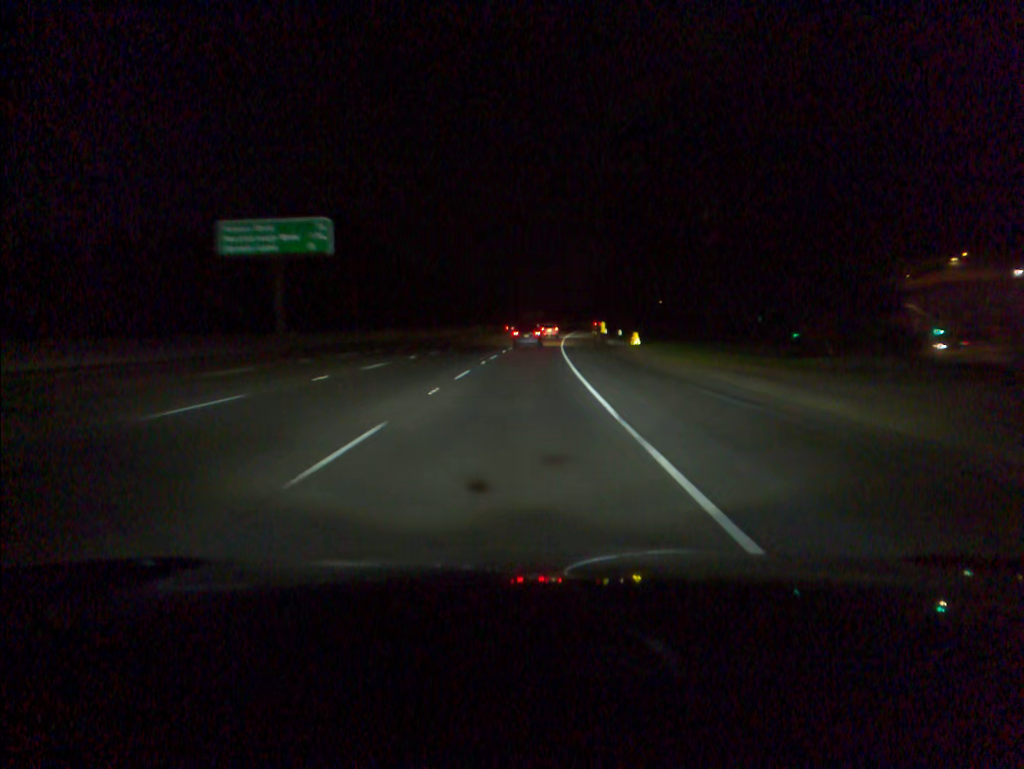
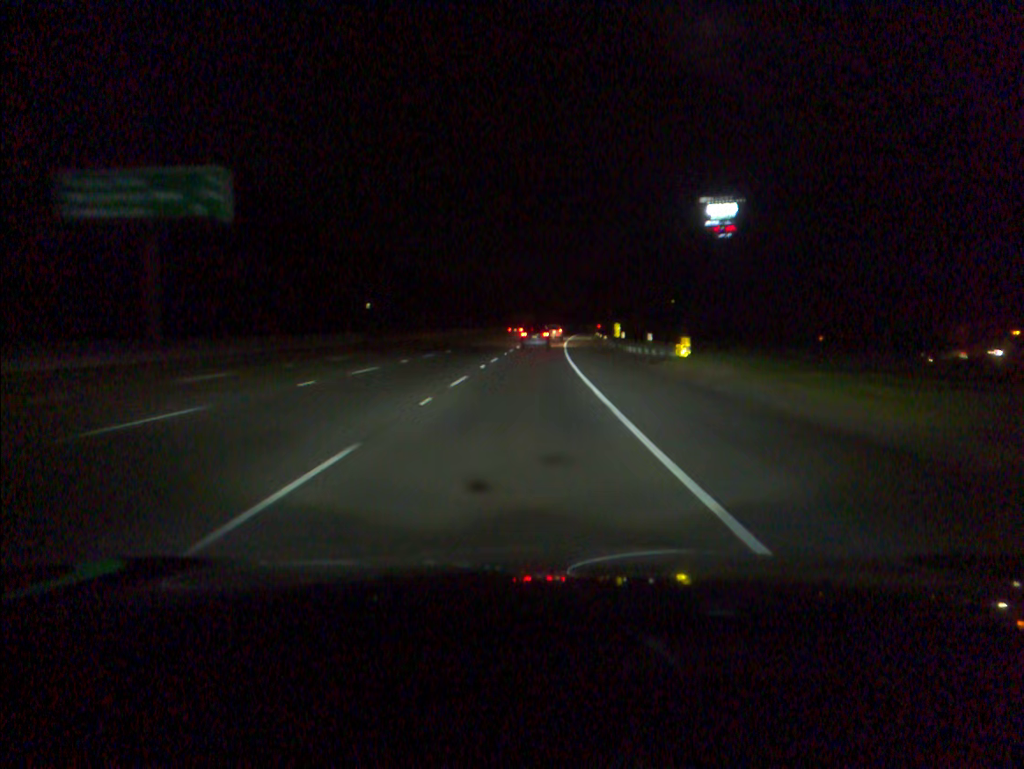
(+0.1, +16.8) m; +1°
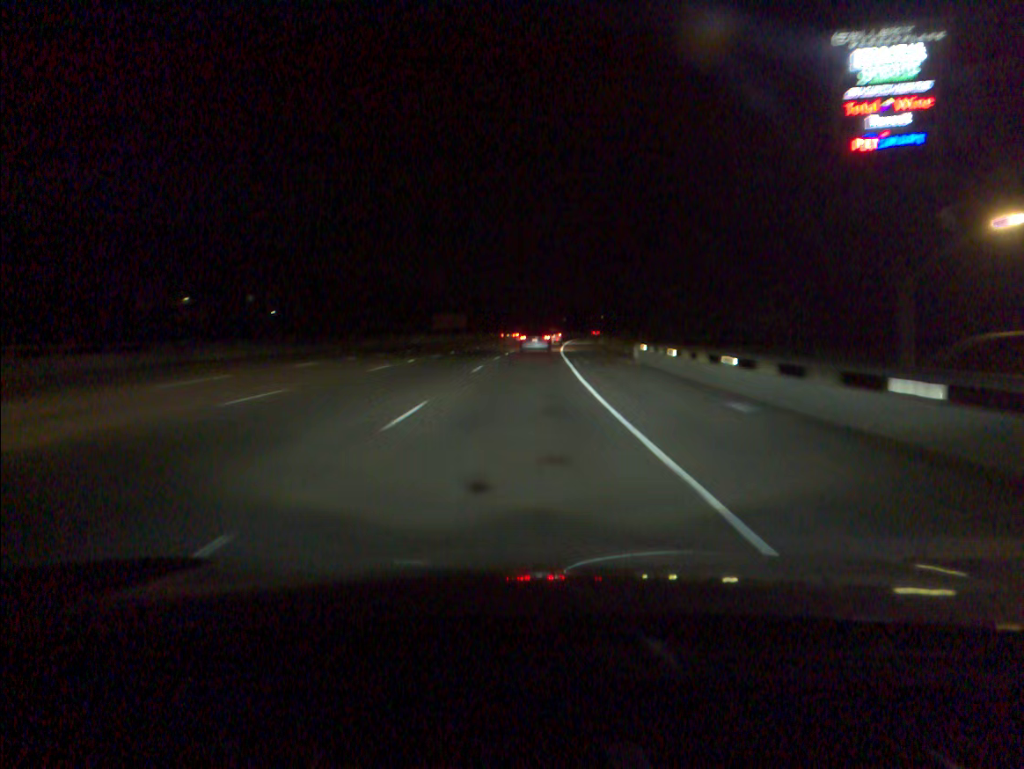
(+3.1, +82.8) m; +4°
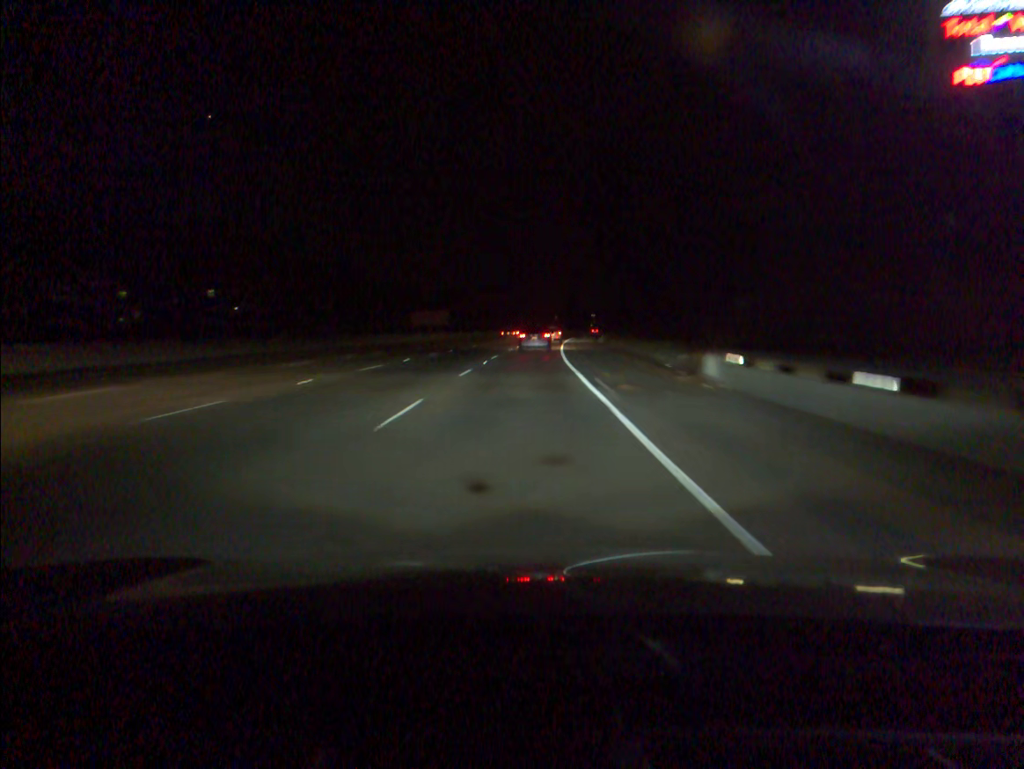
(+0.1, +16.2) m; +1°
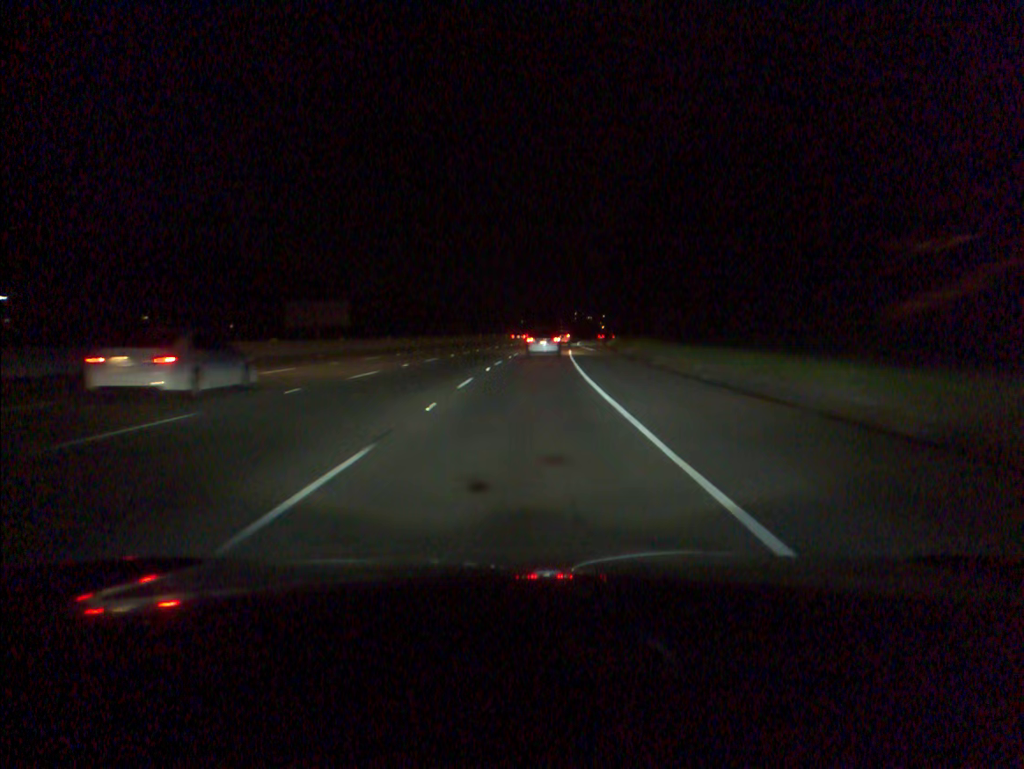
(+1.3, +61.5) m; +3°
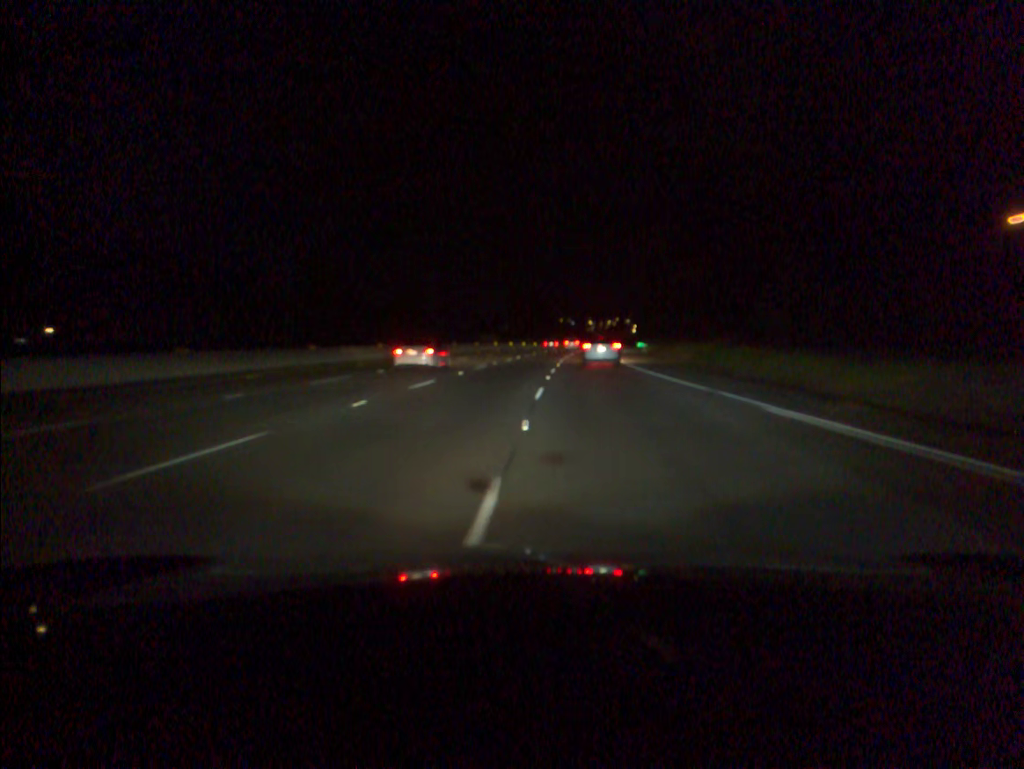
(+0.4, +60.1) m; +1°
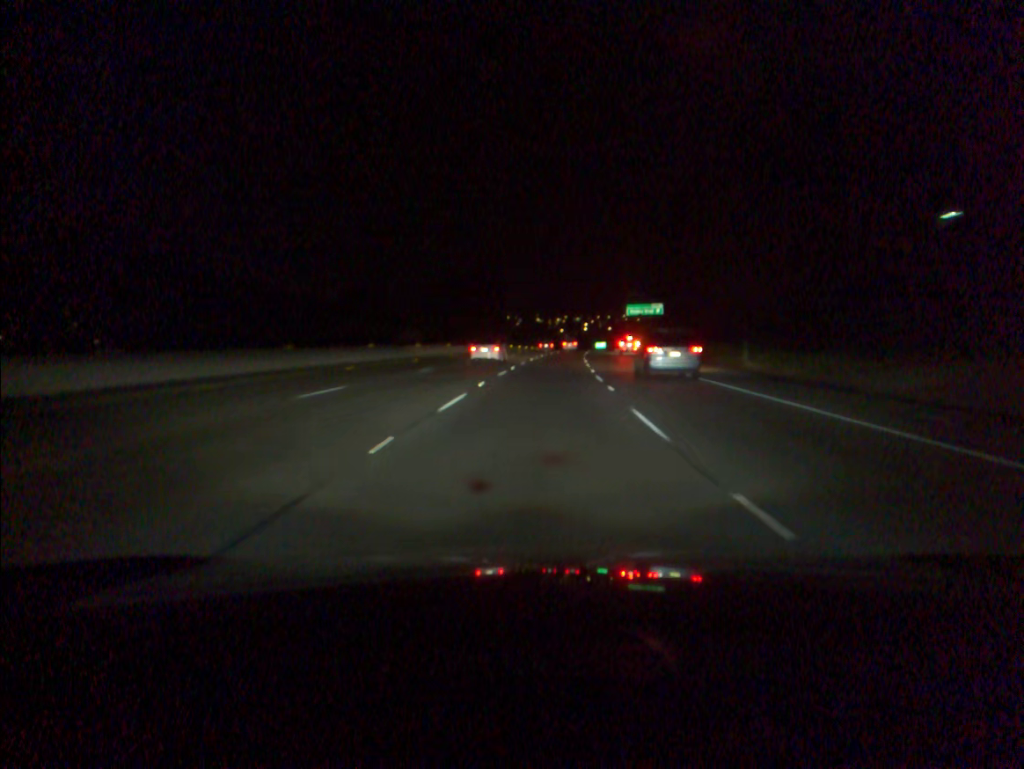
(+2.0, +65.2) m; +4°
